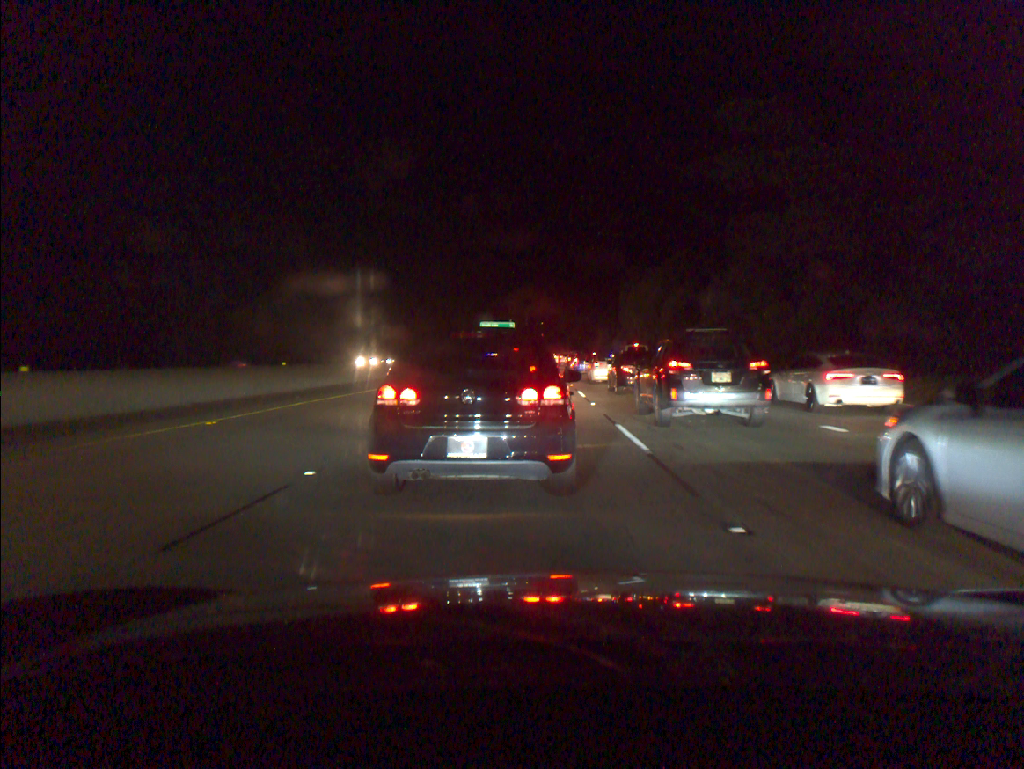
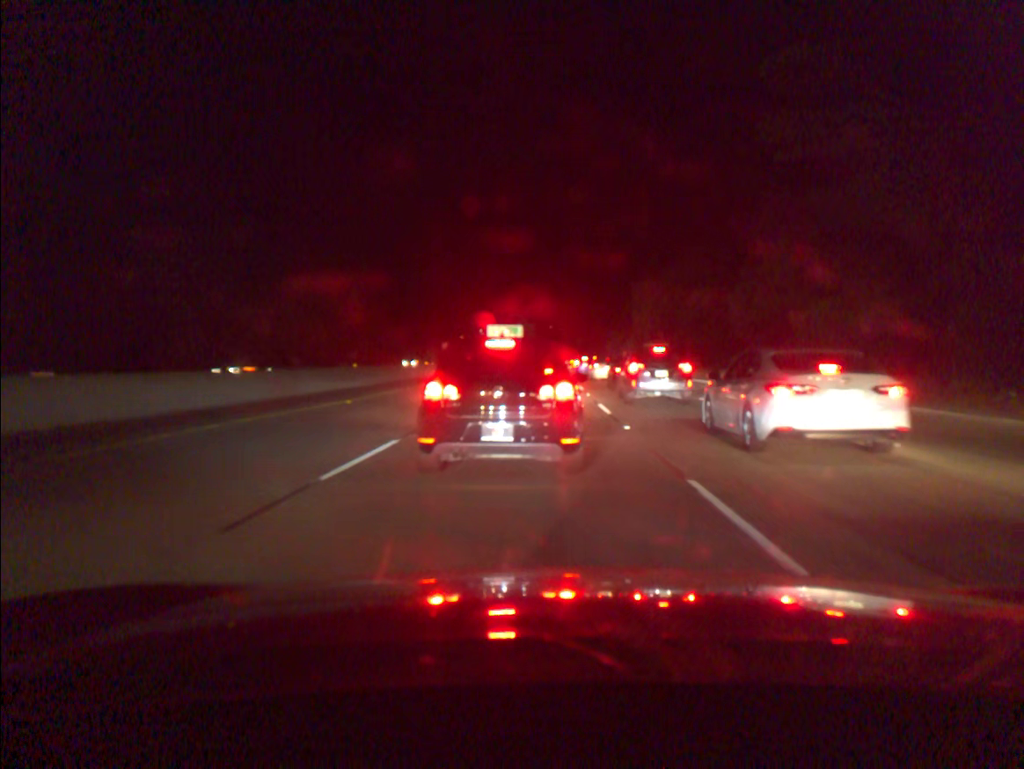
(0.0, +6.1) m; 0°
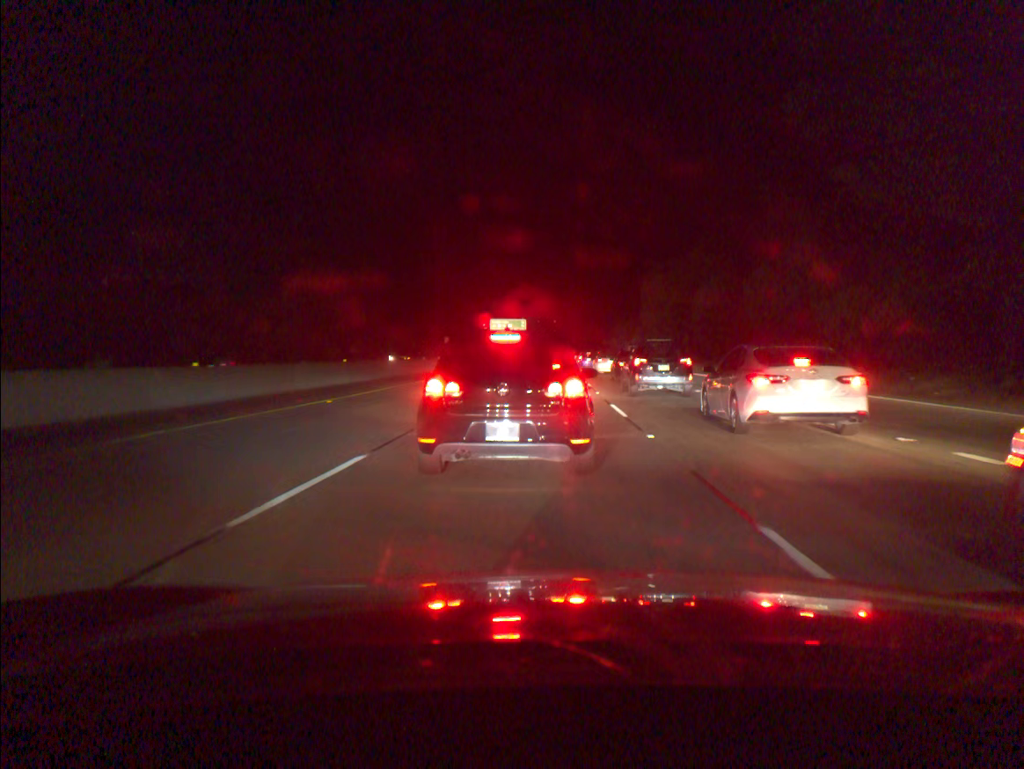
(0.0, +2.4) m; -1°
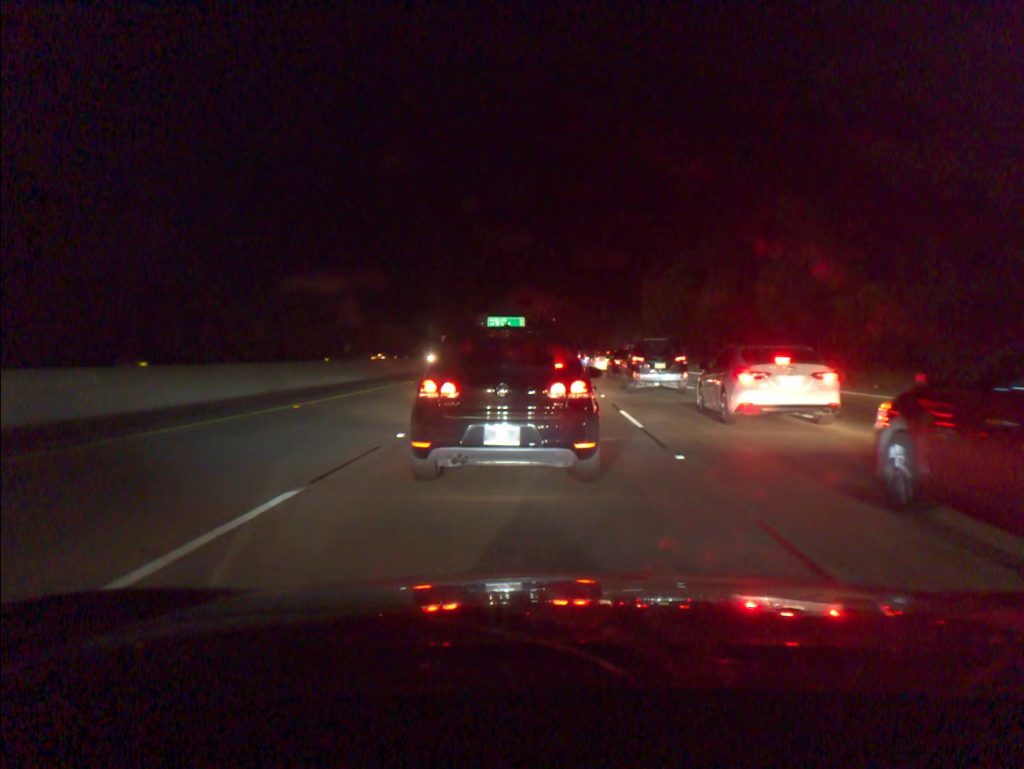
(0.0, +2.5) m; 0°
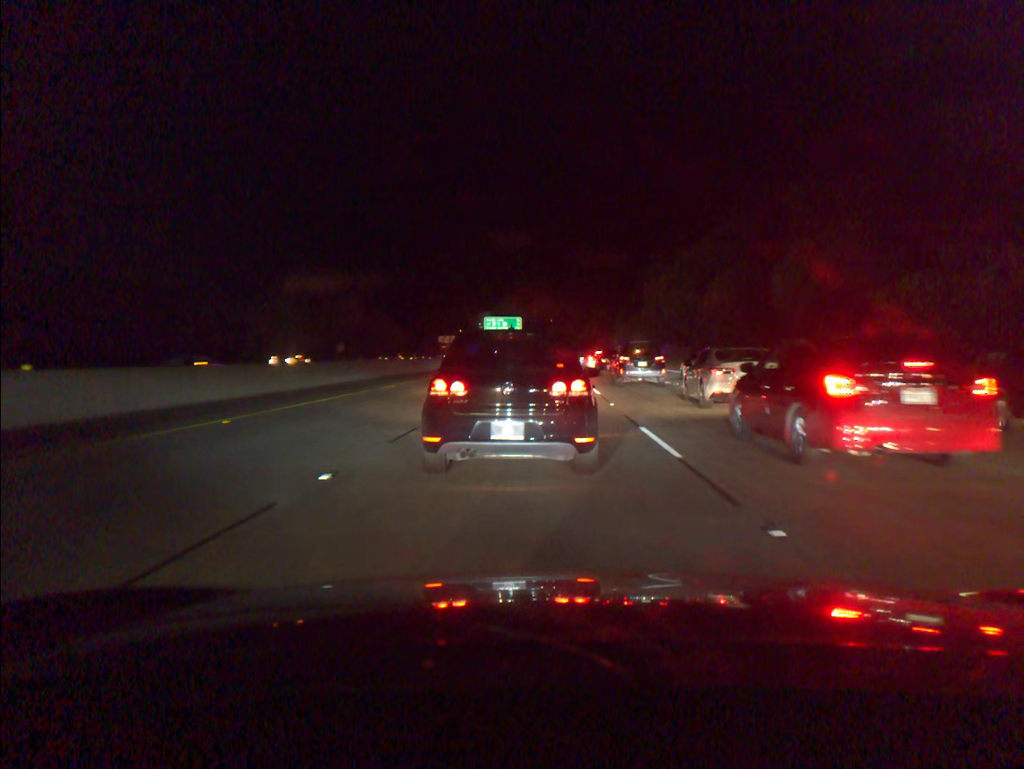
(0.0, +4.0) m; 0°
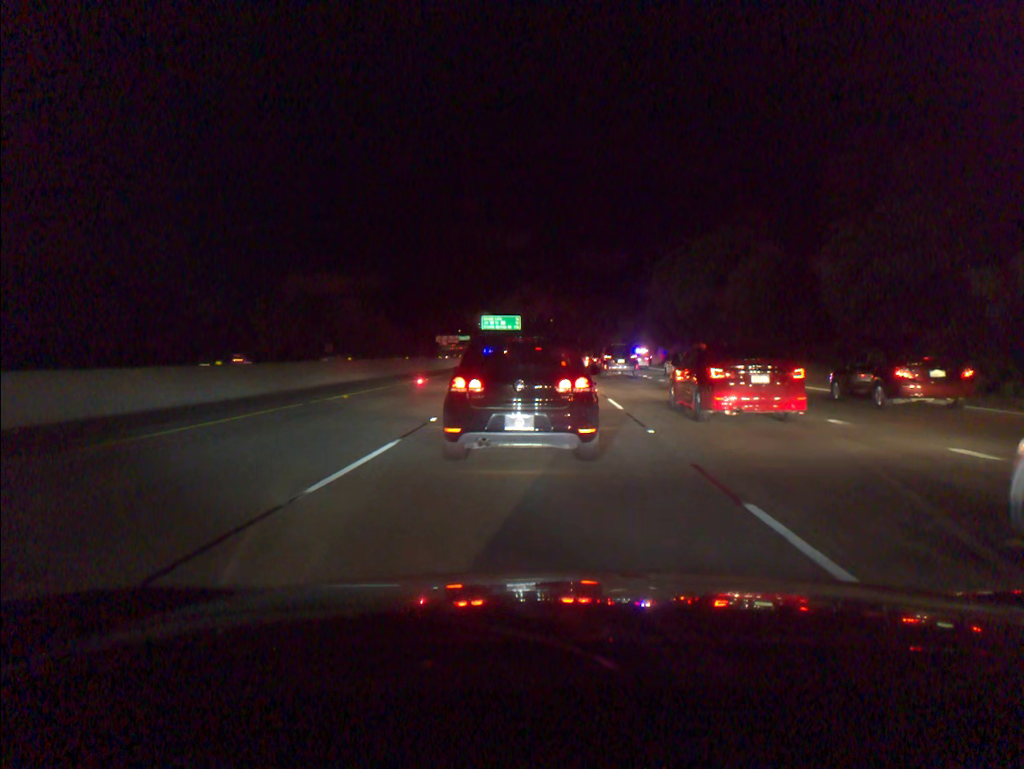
(0.0, +6.8) m; -1°
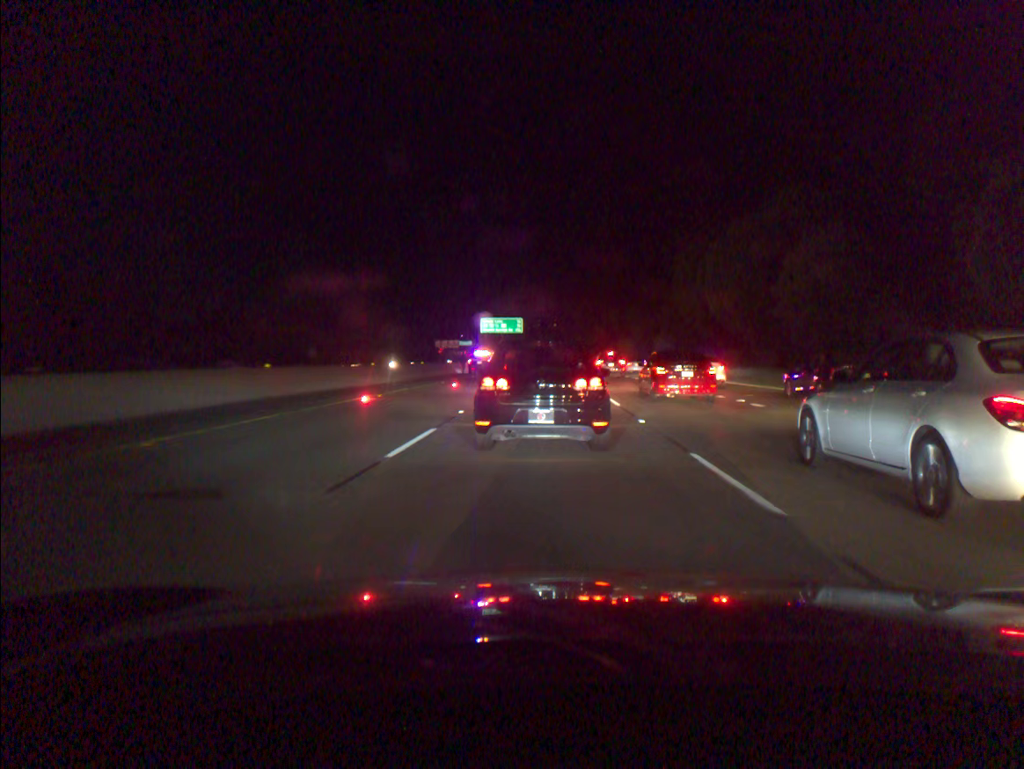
(0.0, +11.3) m; 0°
